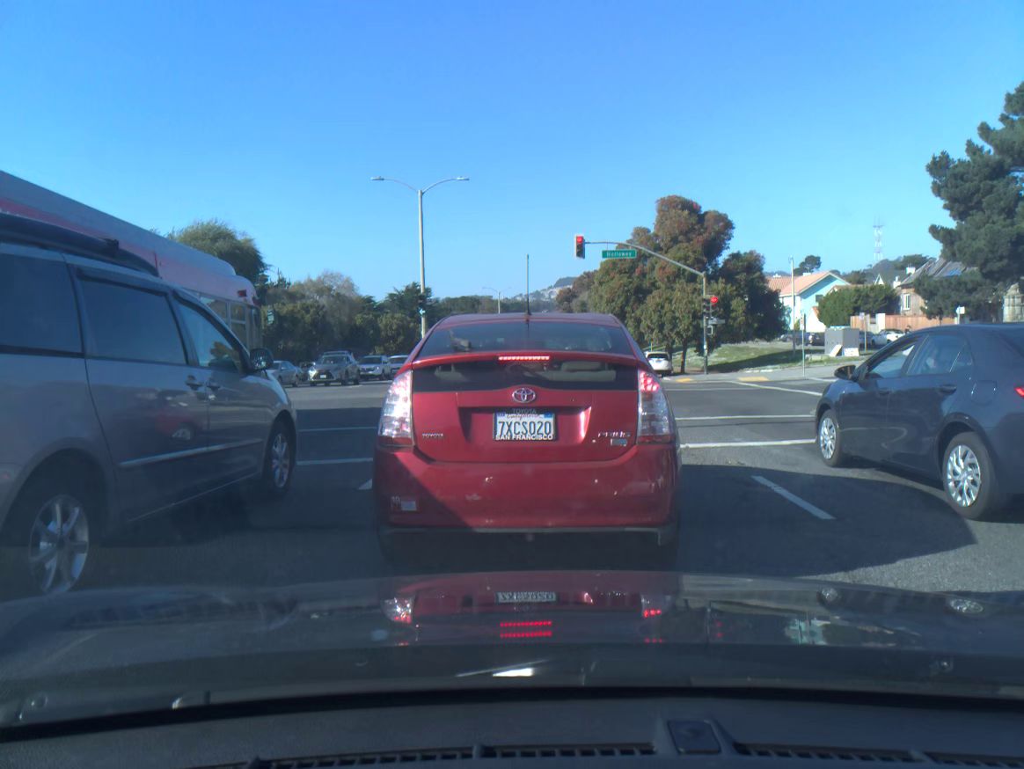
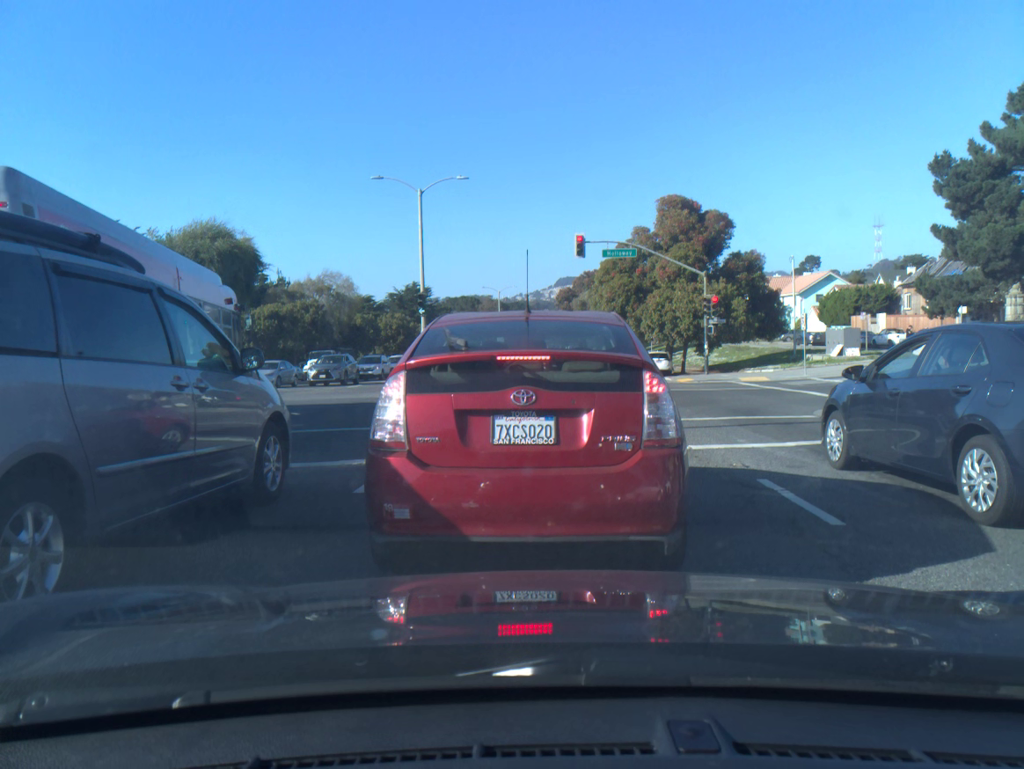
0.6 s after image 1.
(0.0, +0.2) m; 0°
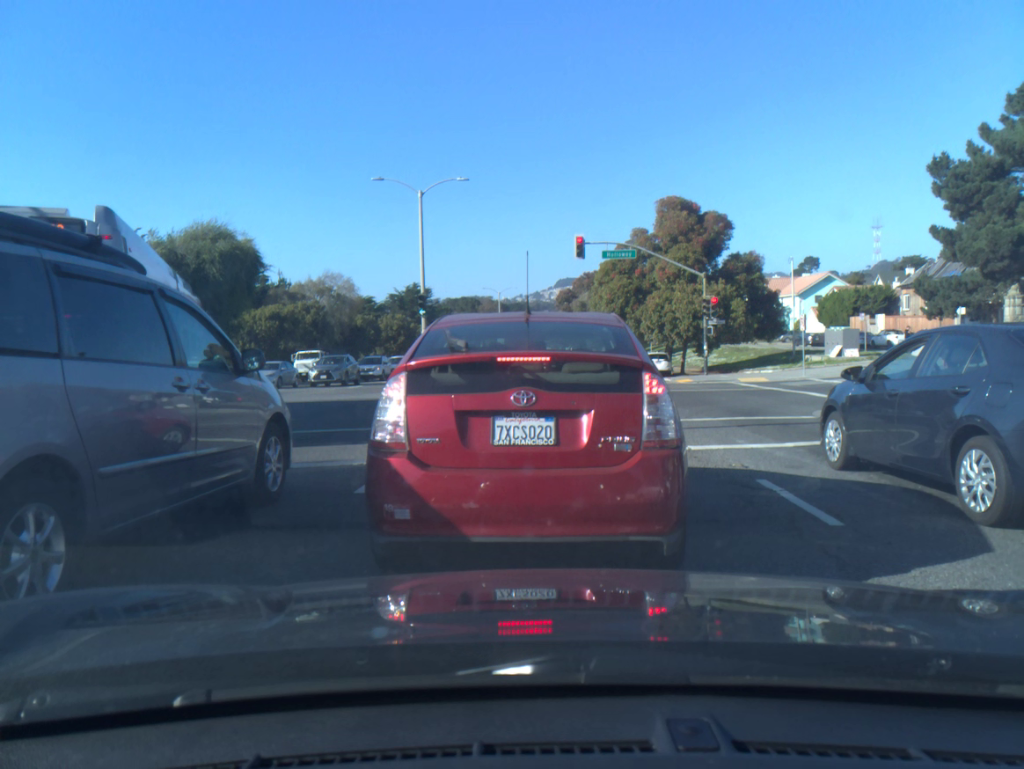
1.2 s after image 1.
(0.0, 0.0) m; 0°
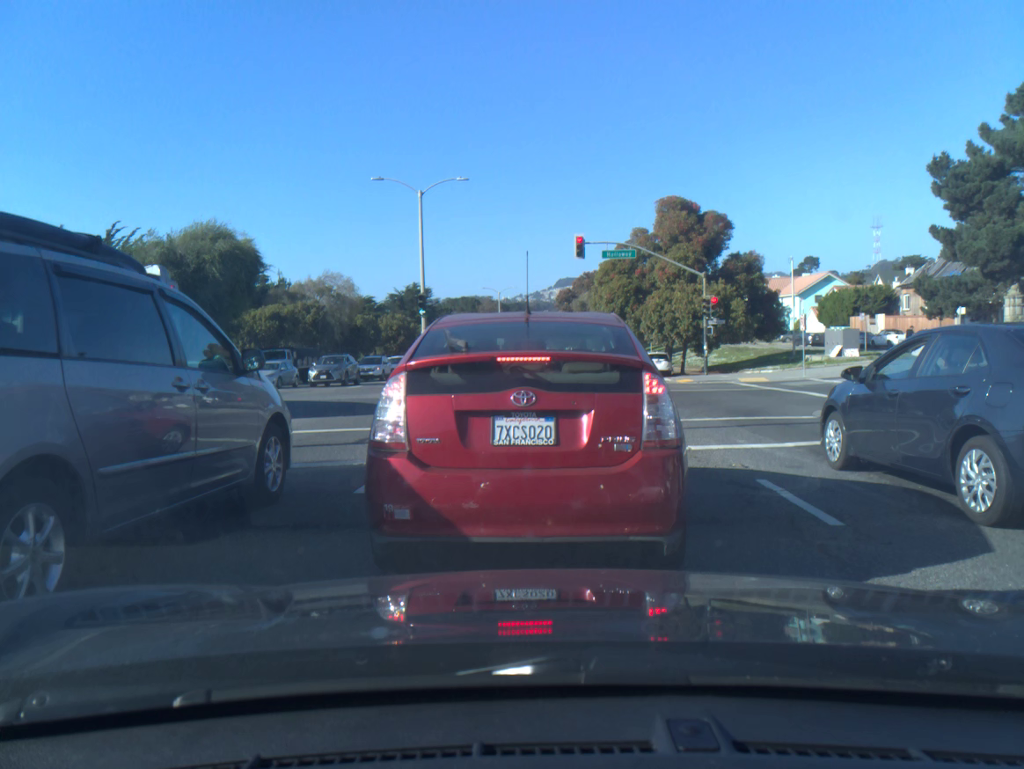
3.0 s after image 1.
(0.0, 0.0) m; 0°
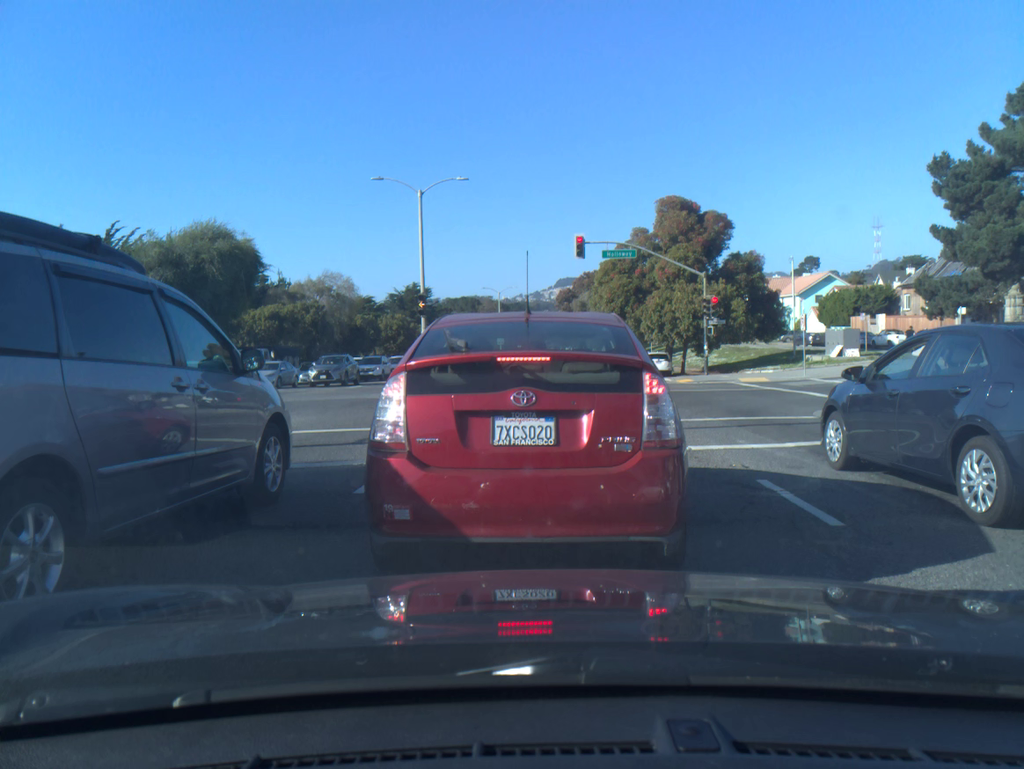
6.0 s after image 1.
(0.0, 0.0) m; 0°
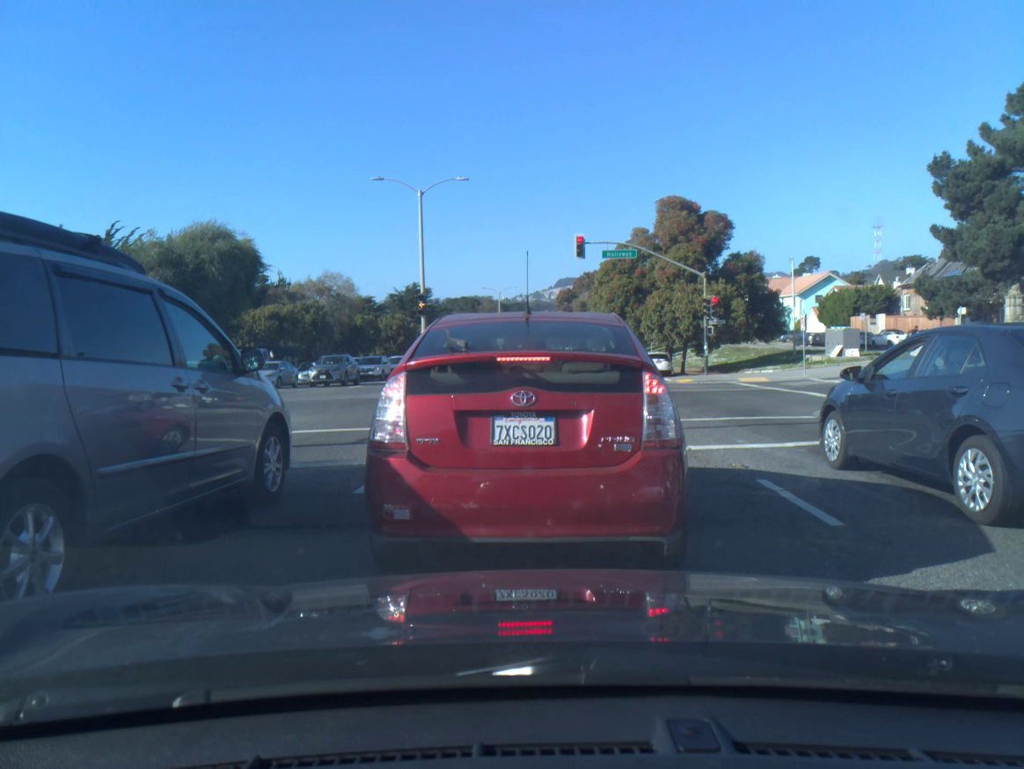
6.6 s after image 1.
(0.0, 0.0) m; 0°
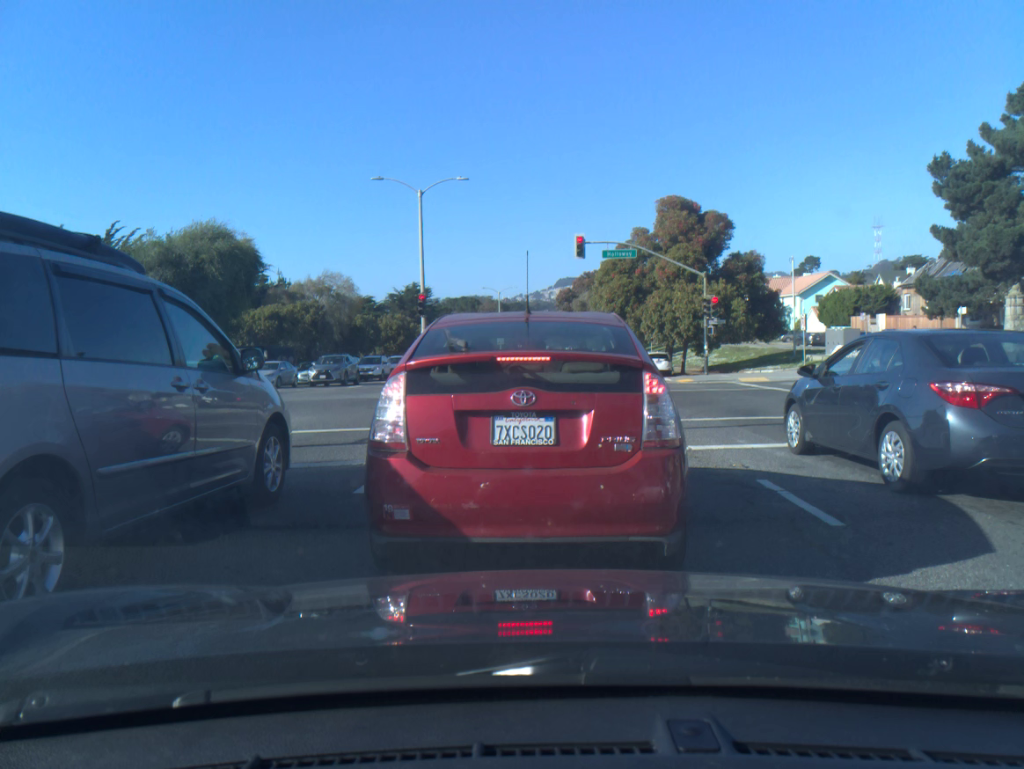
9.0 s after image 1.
(+0.1, 0.0) m; 0°
